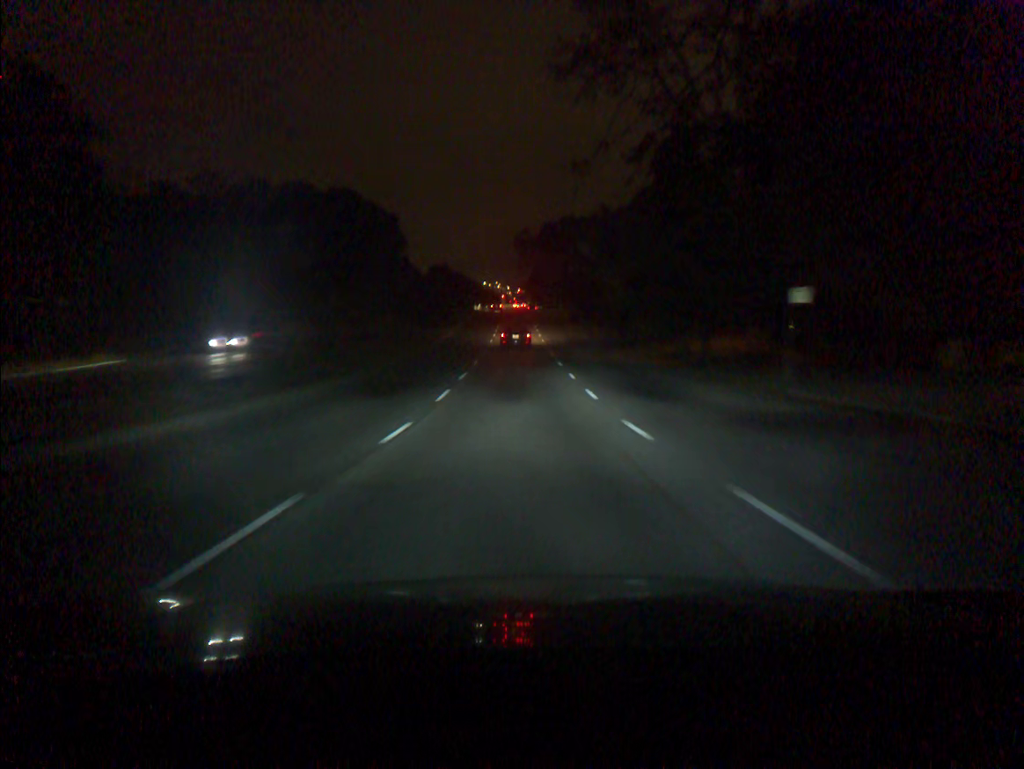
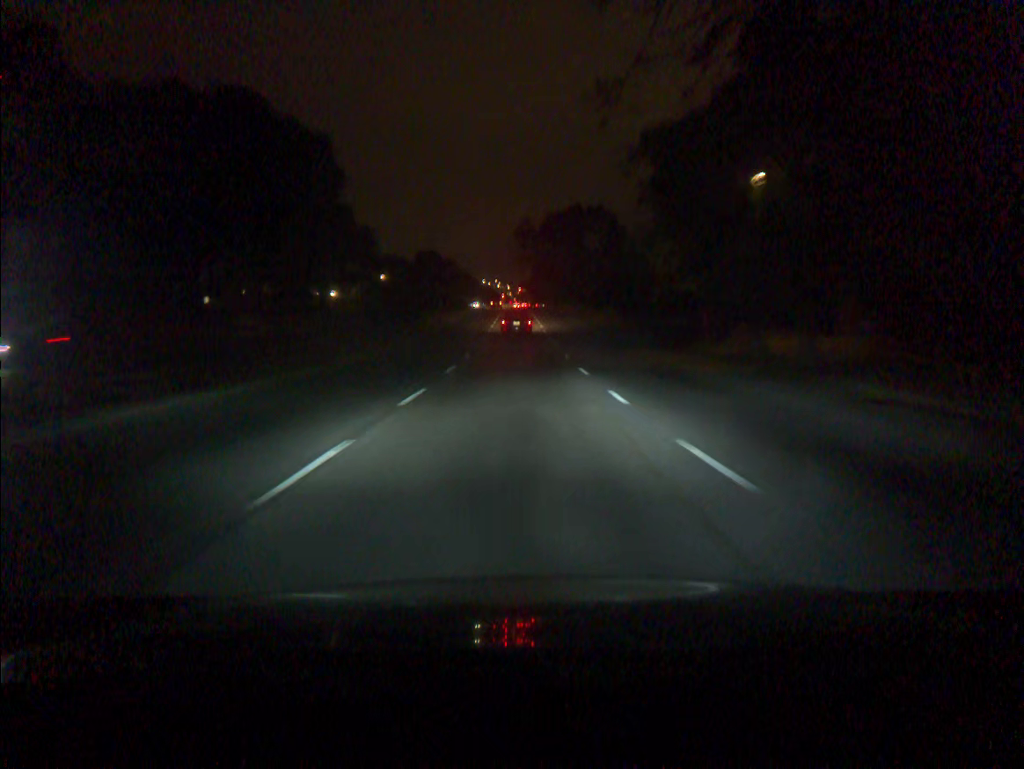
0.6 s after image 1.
(0.0, +12.3) m; 0°
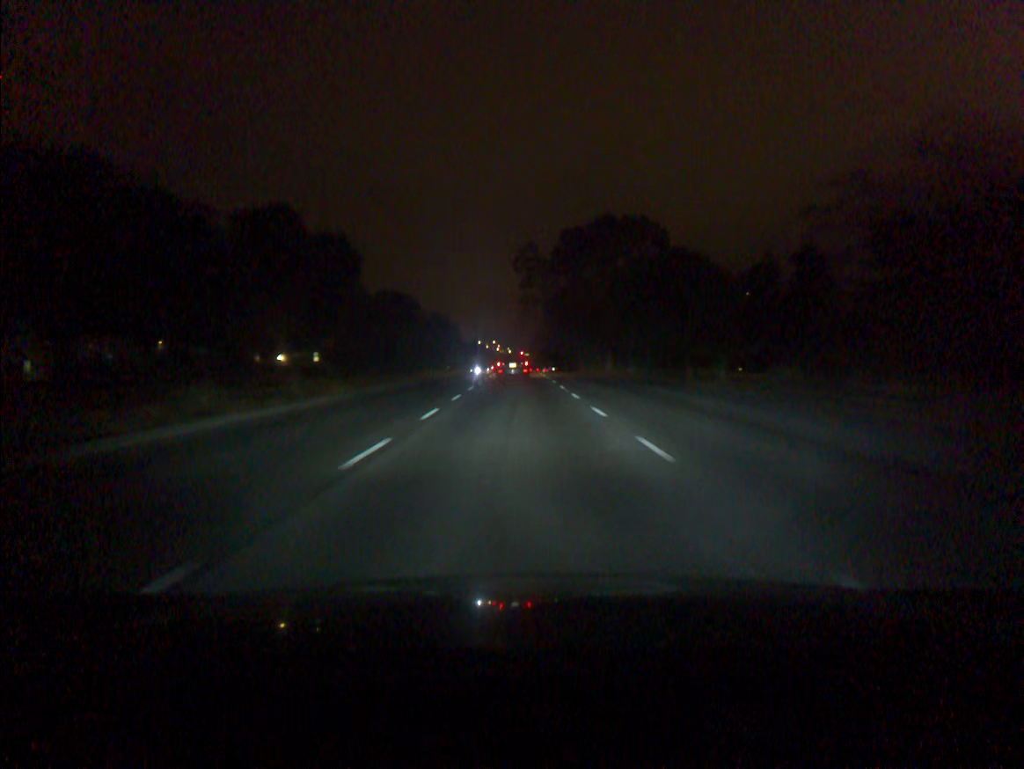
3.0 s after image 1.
(0.0, +47.7) m; 0°
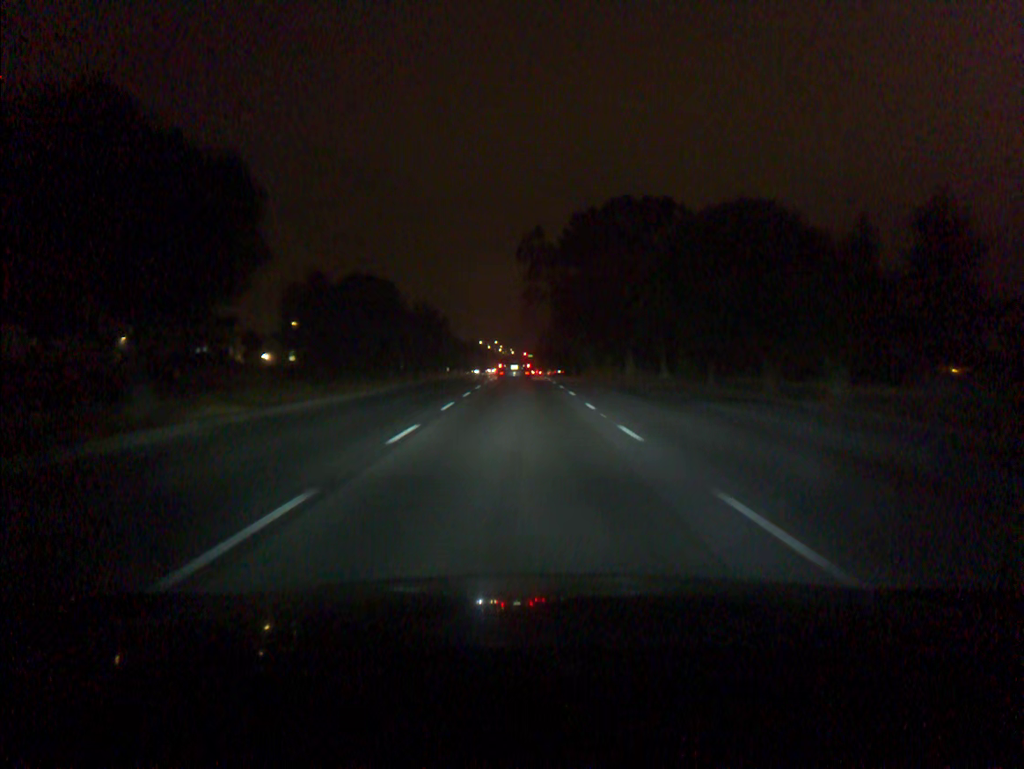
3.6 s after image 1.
(0.0, +11.5) m; 0°
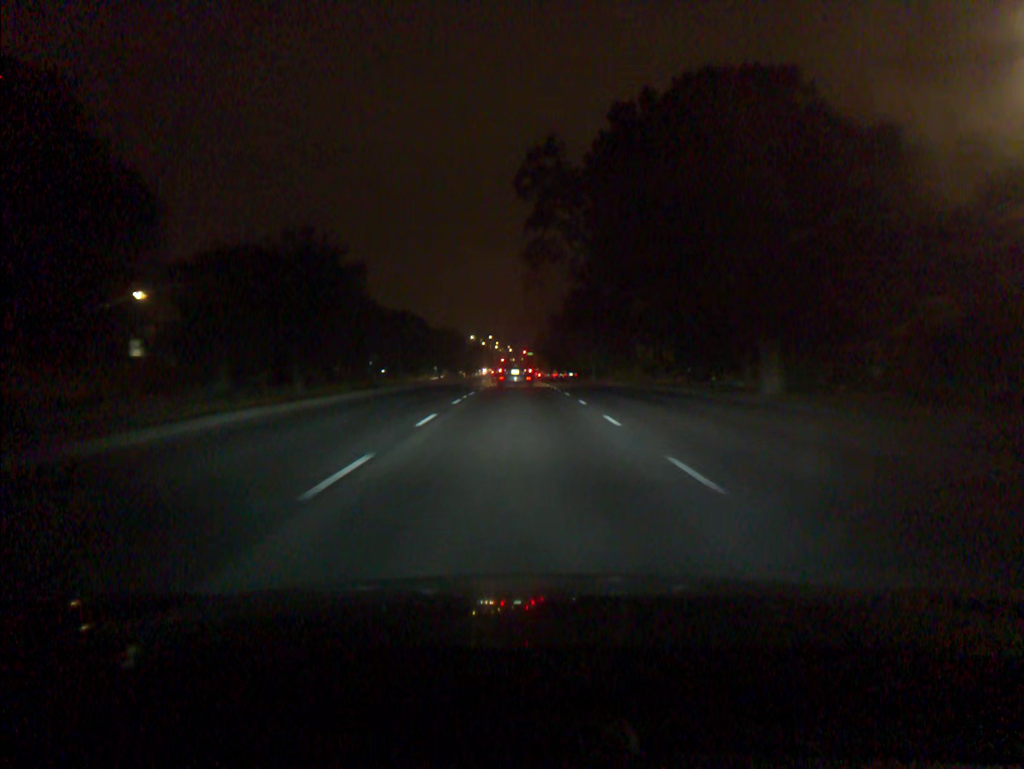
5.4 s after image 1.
(+0.1, +33.5) m; 0°
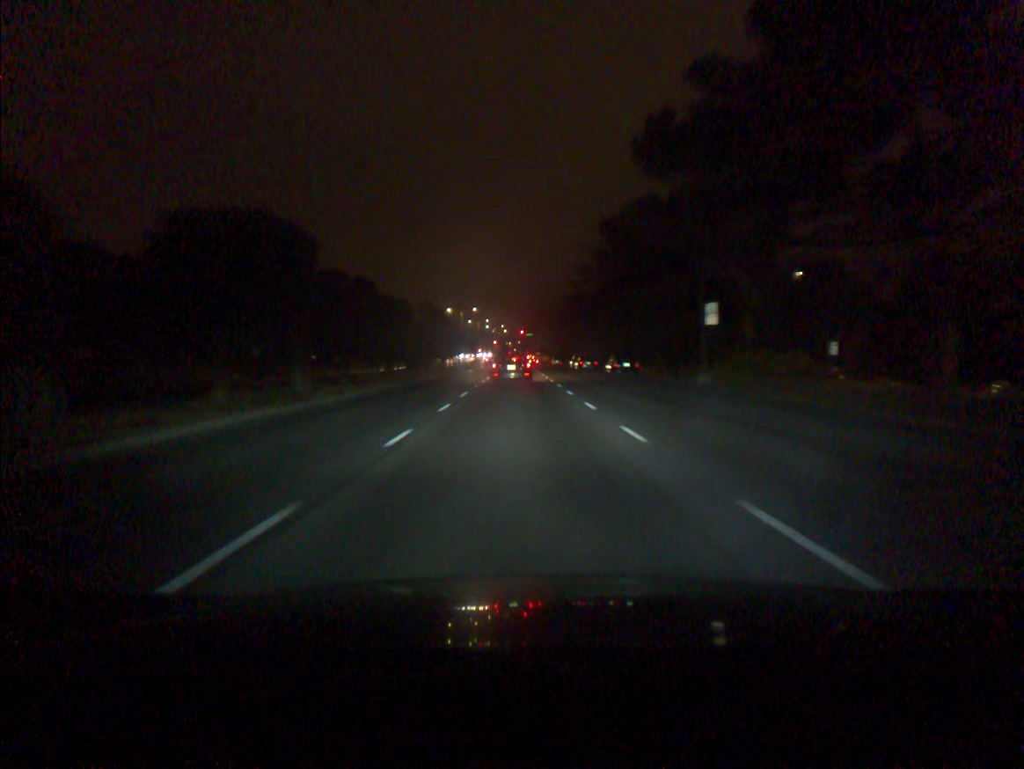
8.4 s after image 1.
(0.0, +53.4) m; 0°
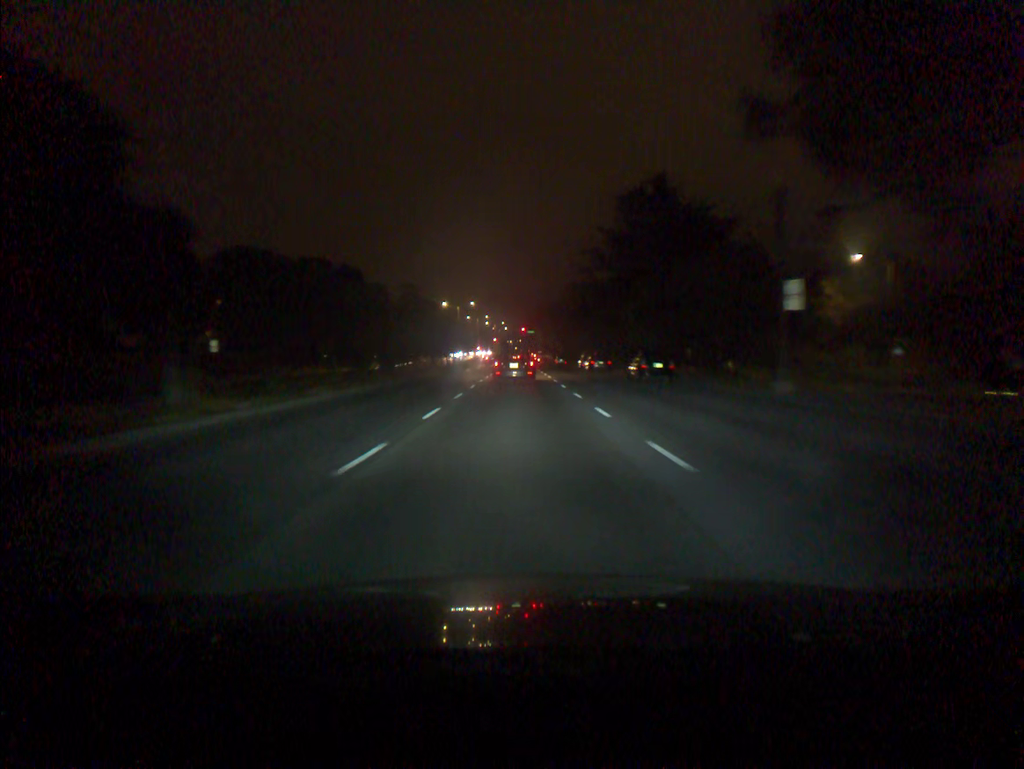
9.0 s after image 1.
(0.0, +10.2) m; 0°
